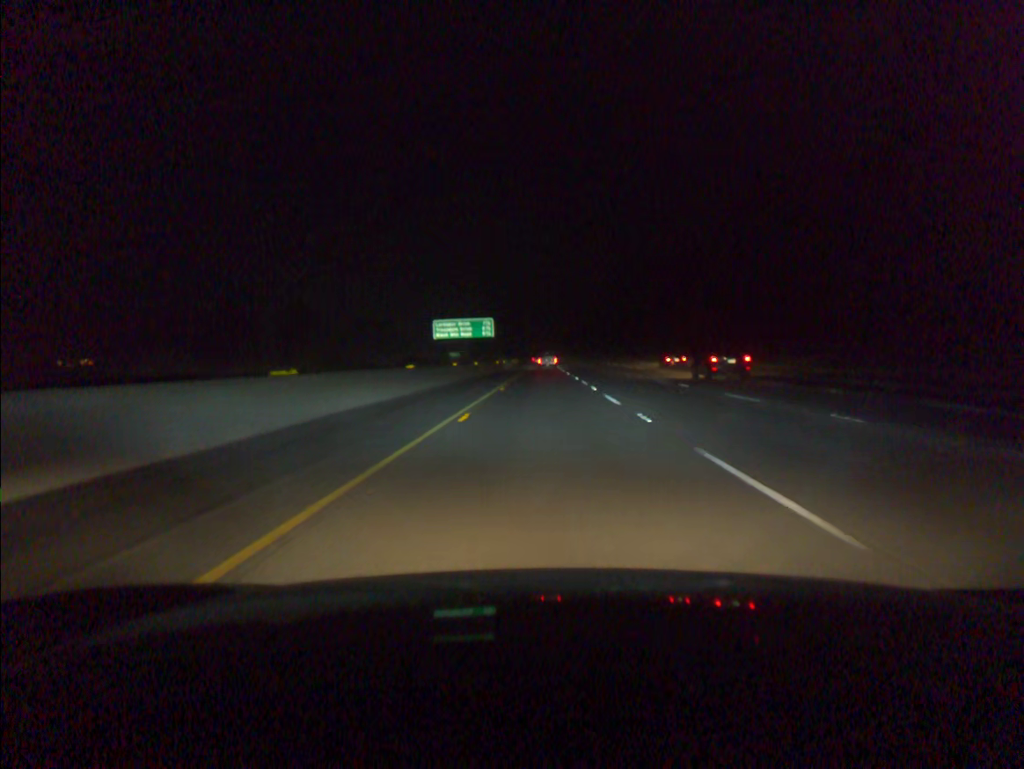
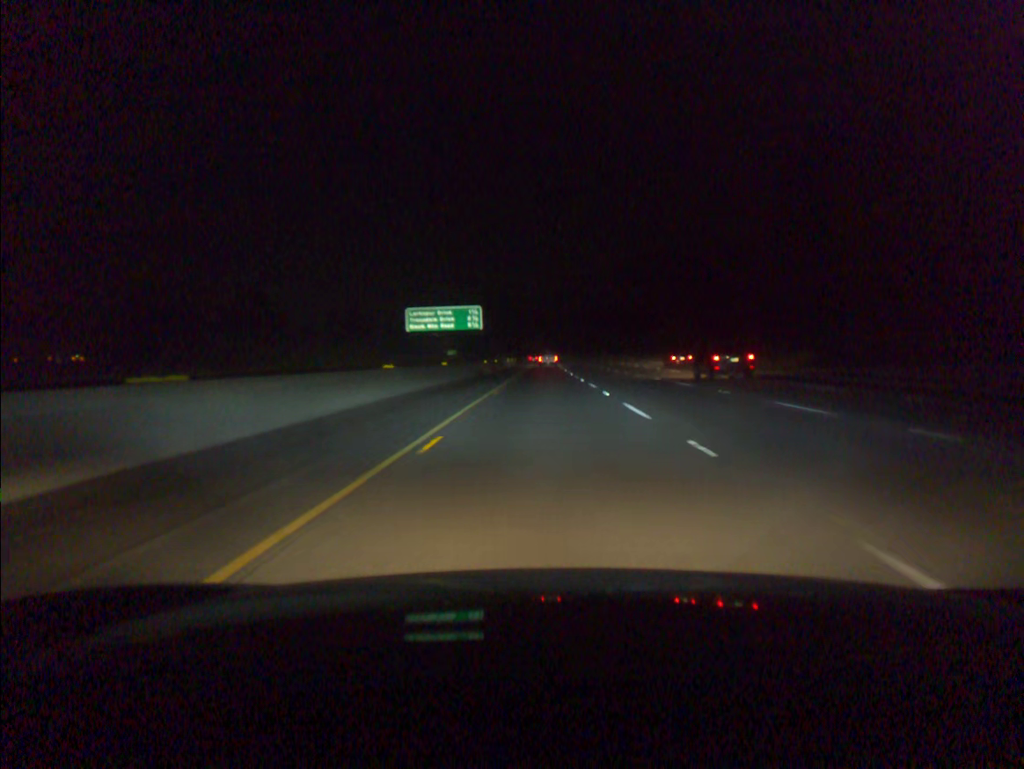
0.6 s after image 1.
(0.0, +19.6) m; 0°
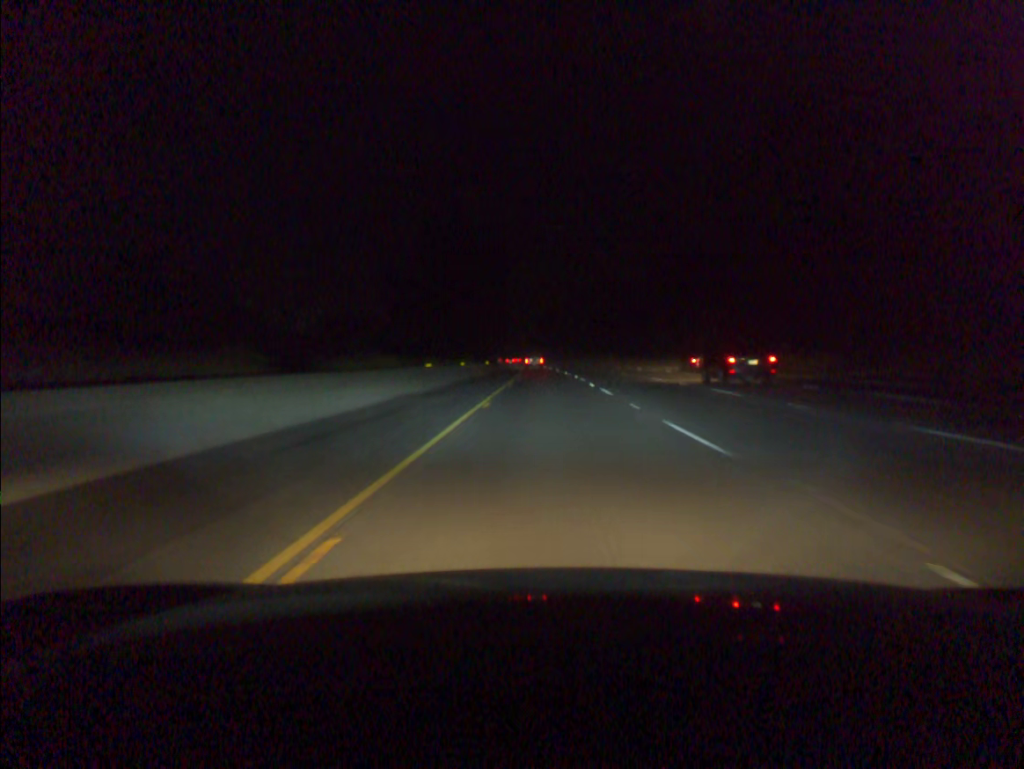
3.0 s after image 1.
(+0.1, +79.3) m; 0°
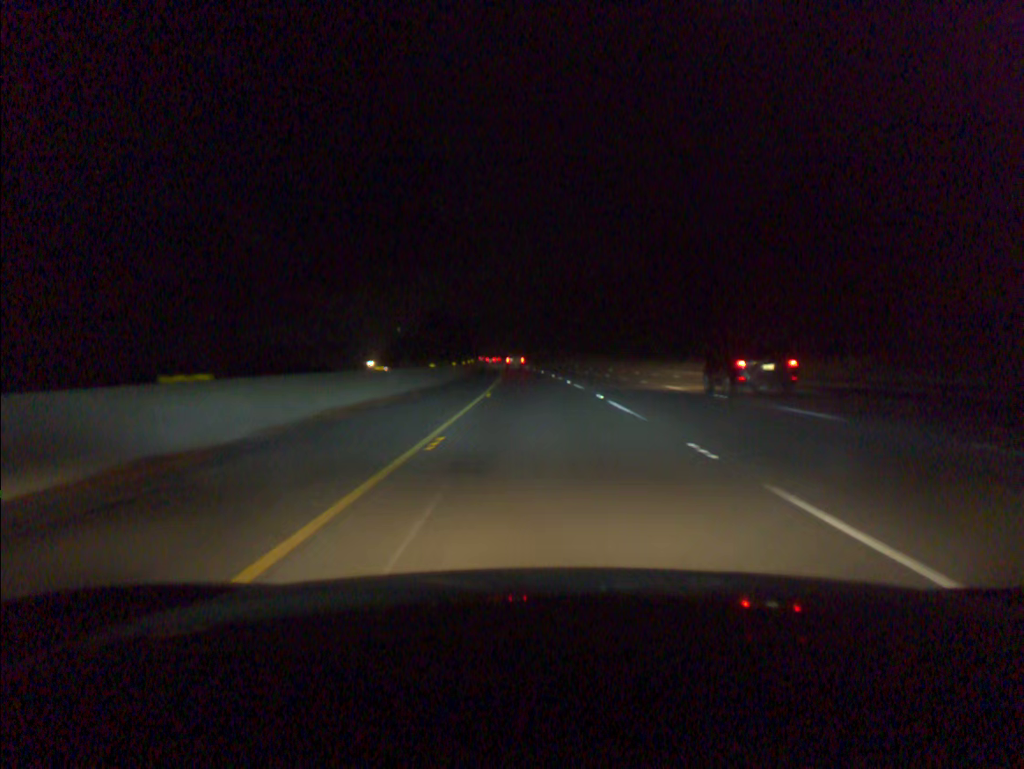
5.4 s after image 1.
(-0.4, +81.3) m; -1°
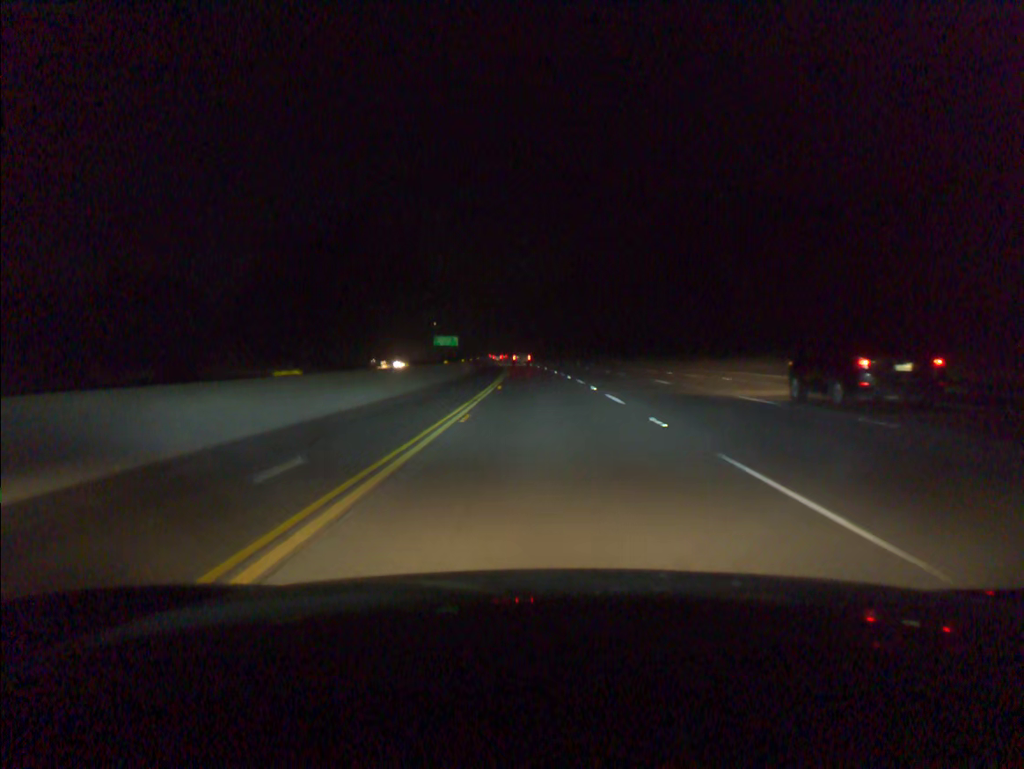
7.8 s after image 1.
(-2.7, +83.2) m; -4°
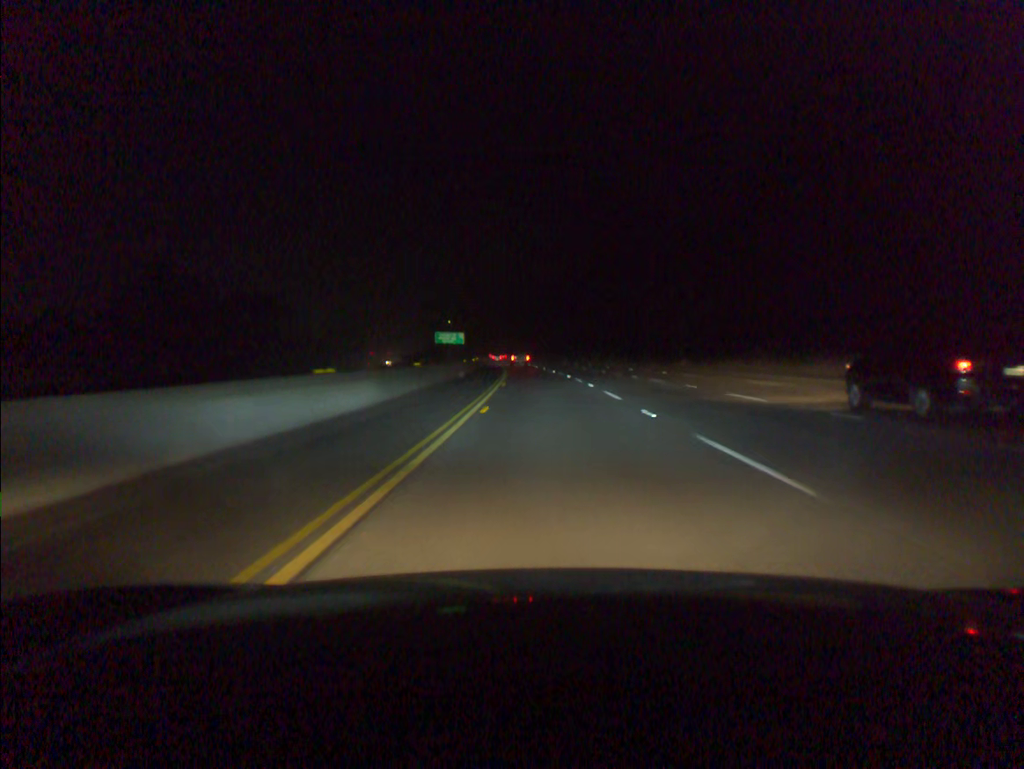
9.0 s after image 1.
(-0.6, +41.6) m; -2°
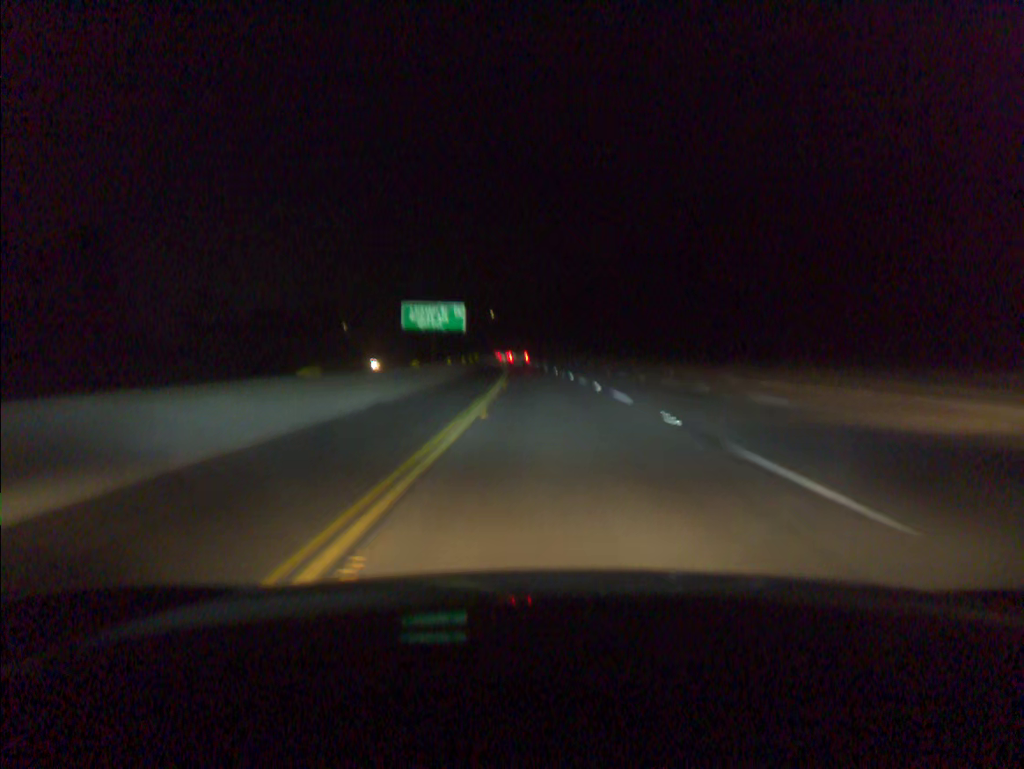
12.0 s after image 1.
(-3.9, +103.4) m; -4°
